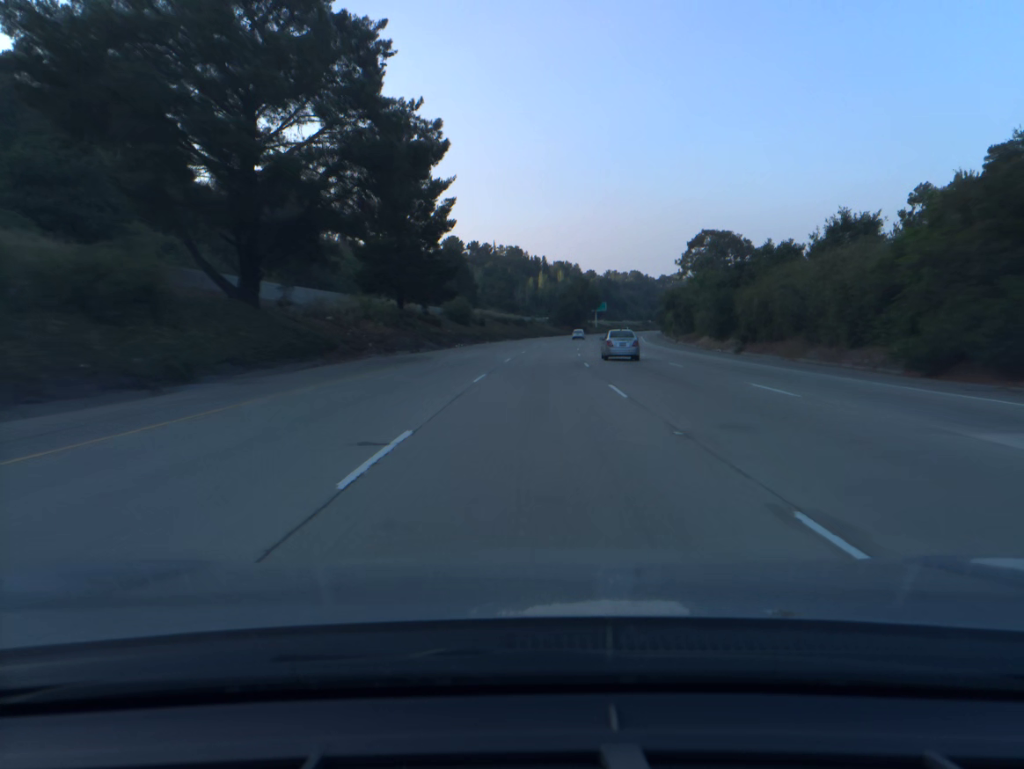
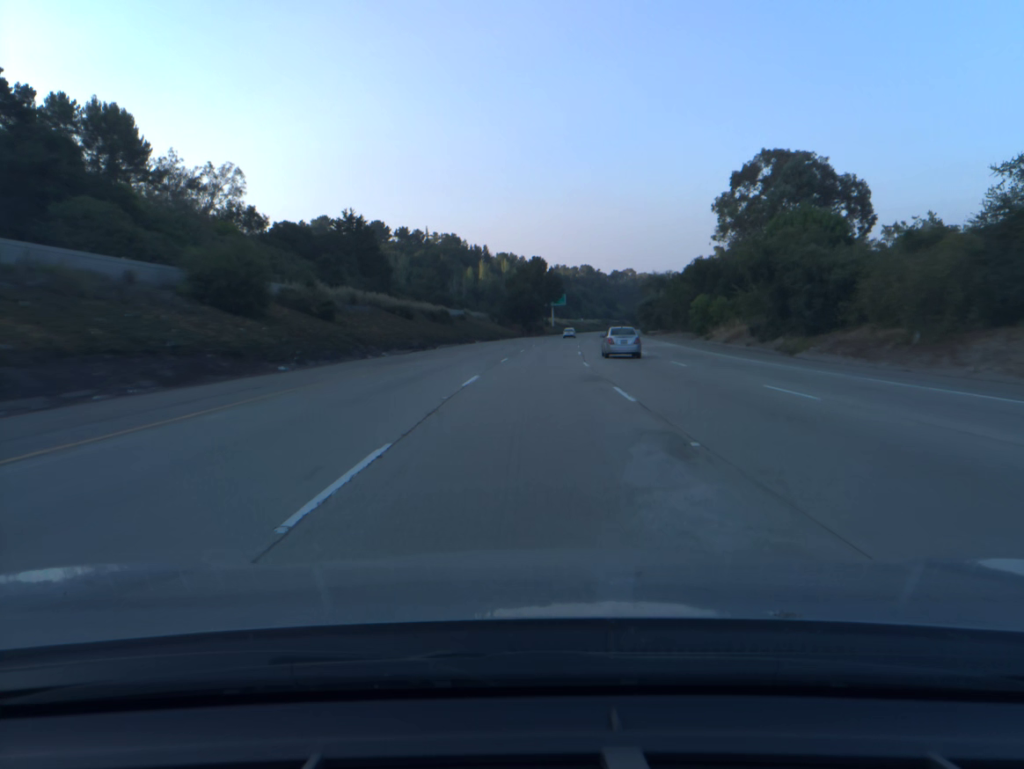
(+2.3, +60.0) m; +4°
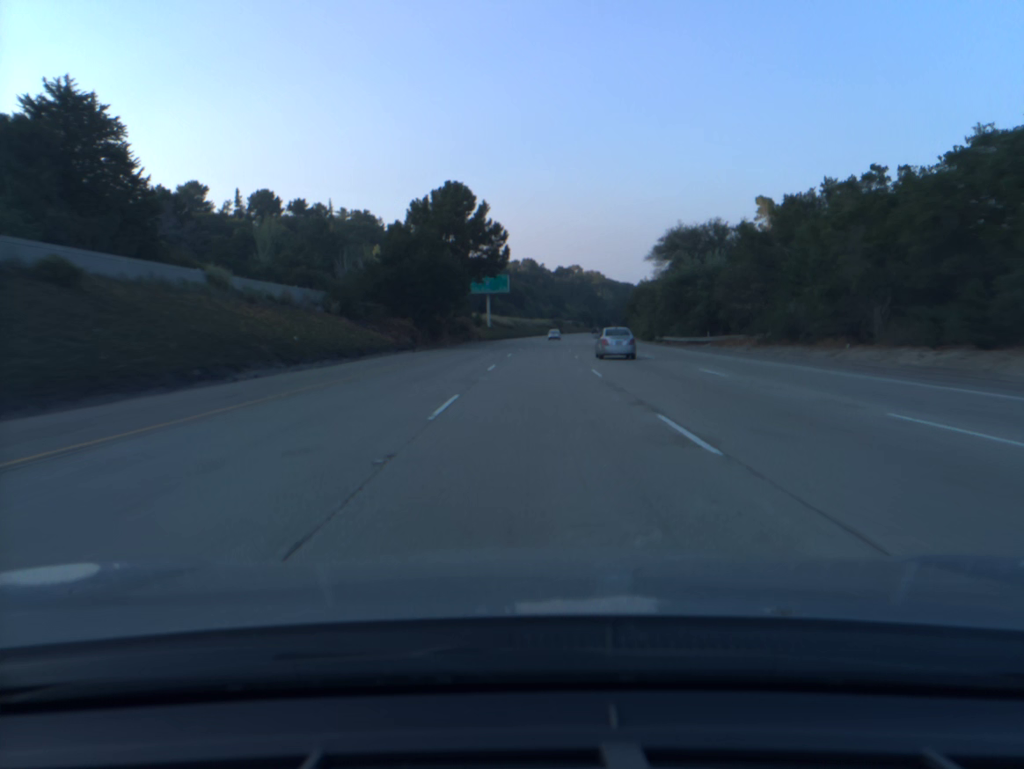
(+3.5, +79.7) m; +4°
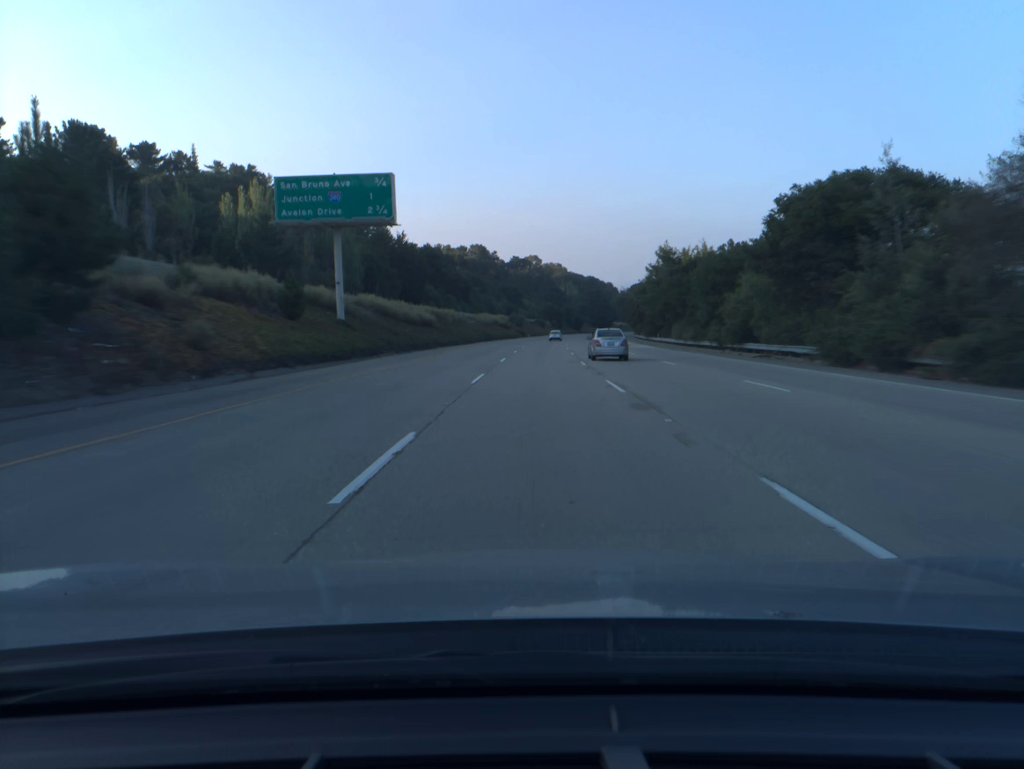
(+2.4, +79.3) m; +3°
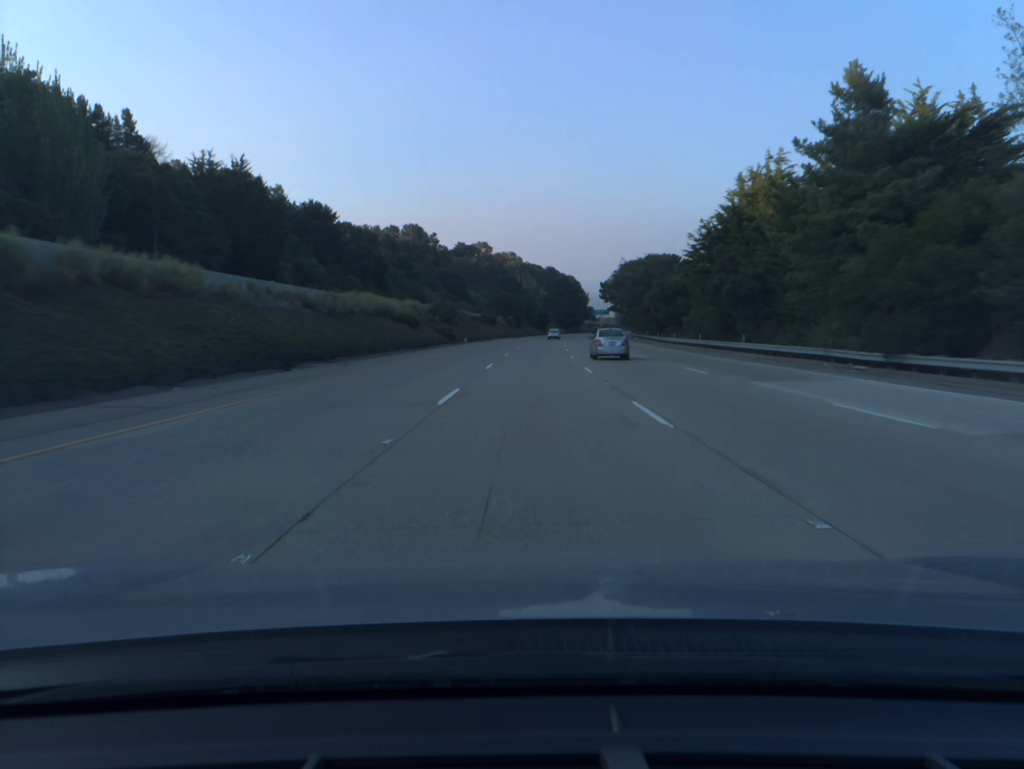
(+2.4, +79.1) m; +3°
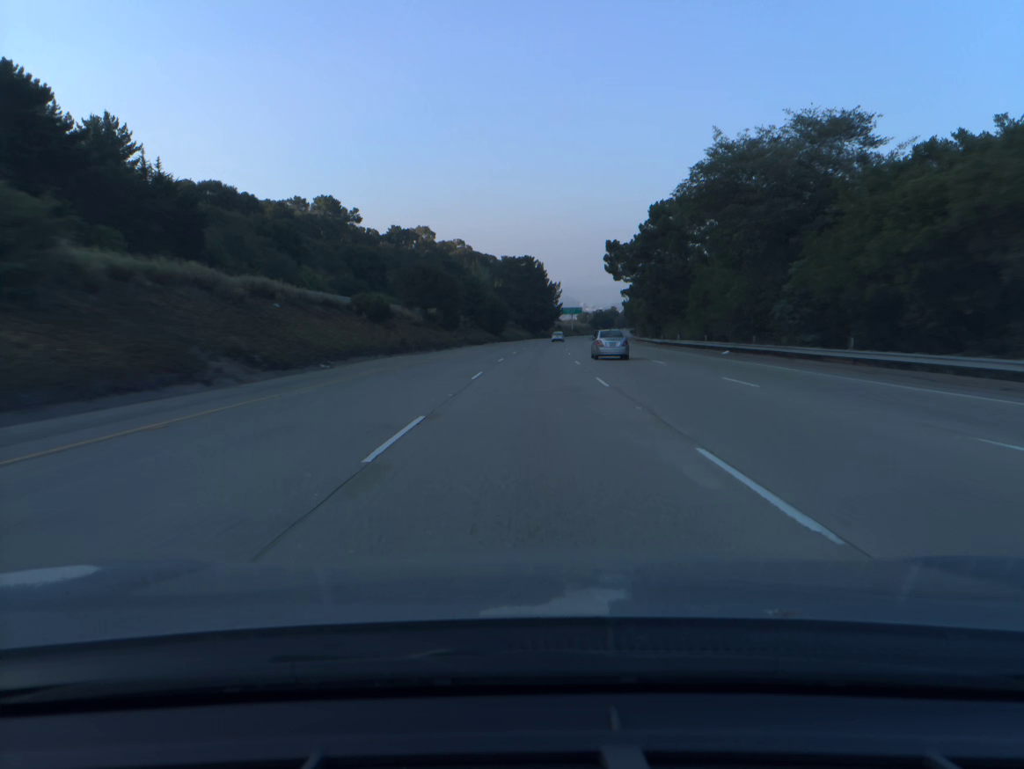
(+2.3, +79.3) m; +3°
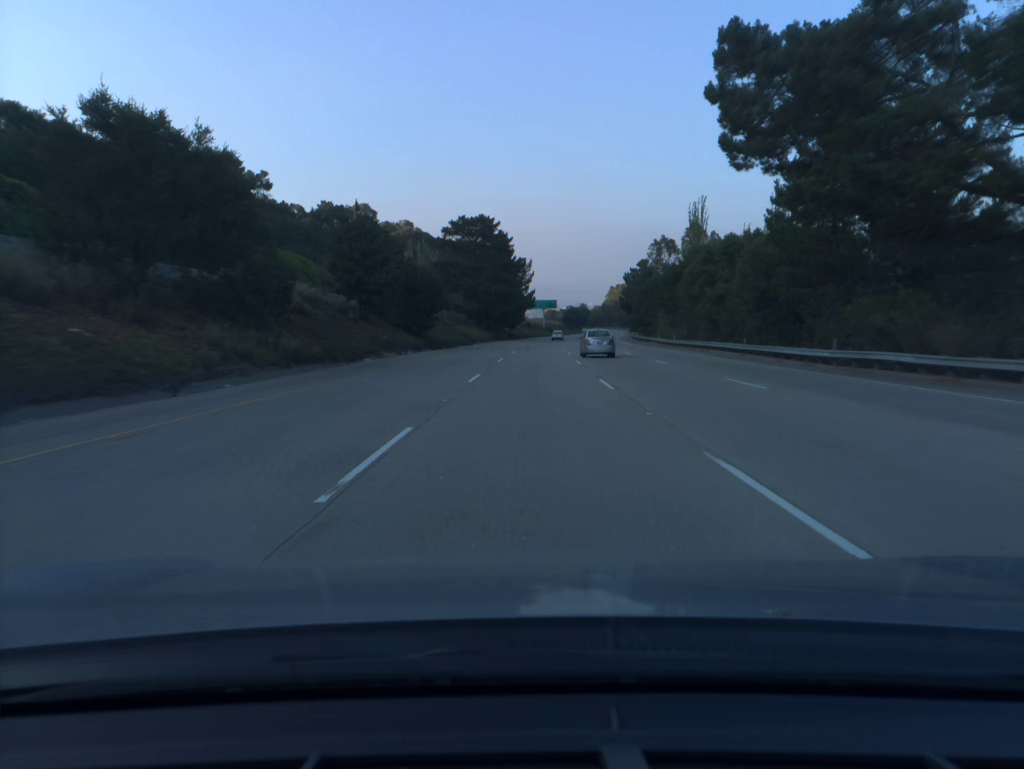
(+1.3, +59.6) m; +3°
